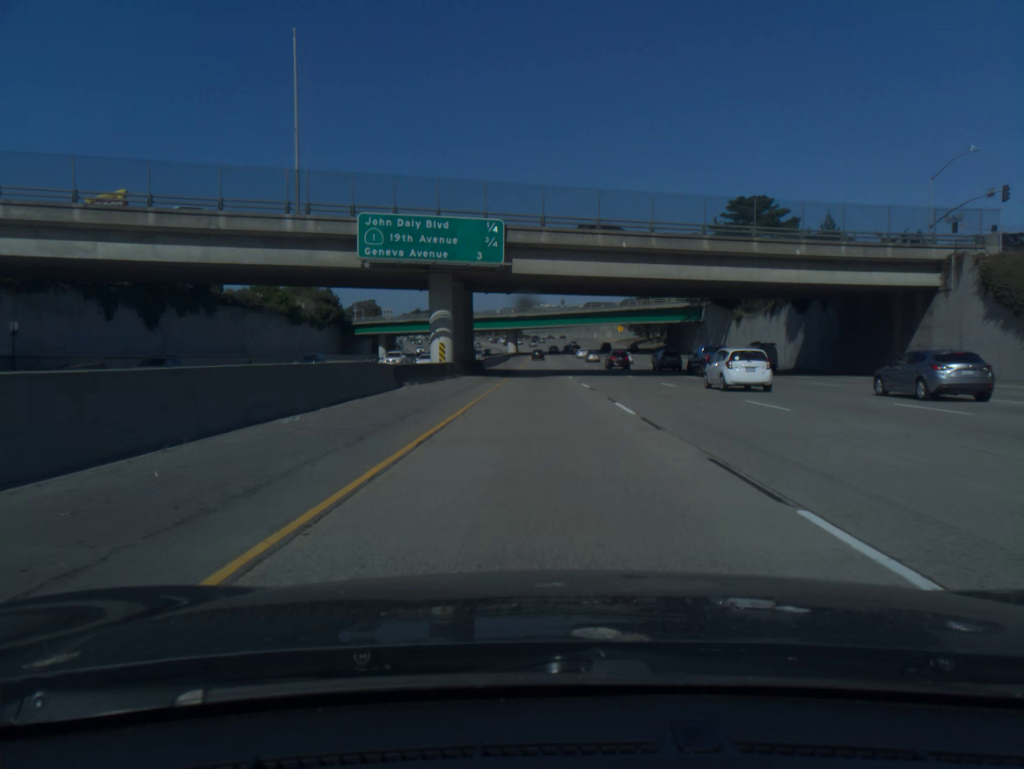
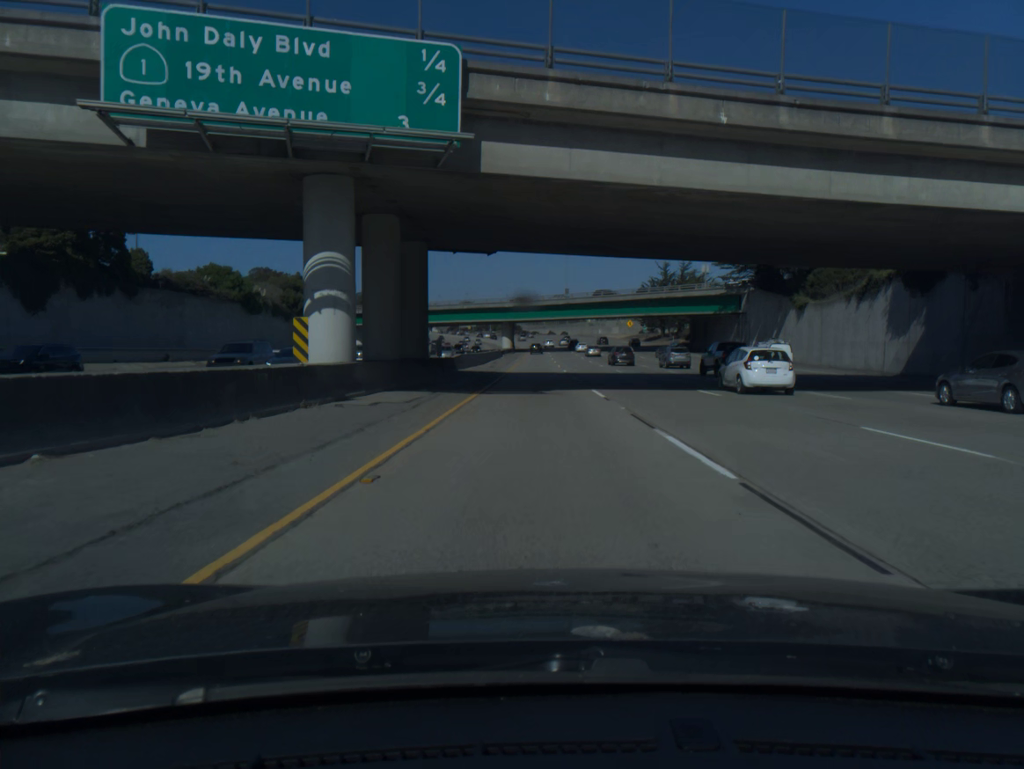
(0.0, +22.7) m; 0°
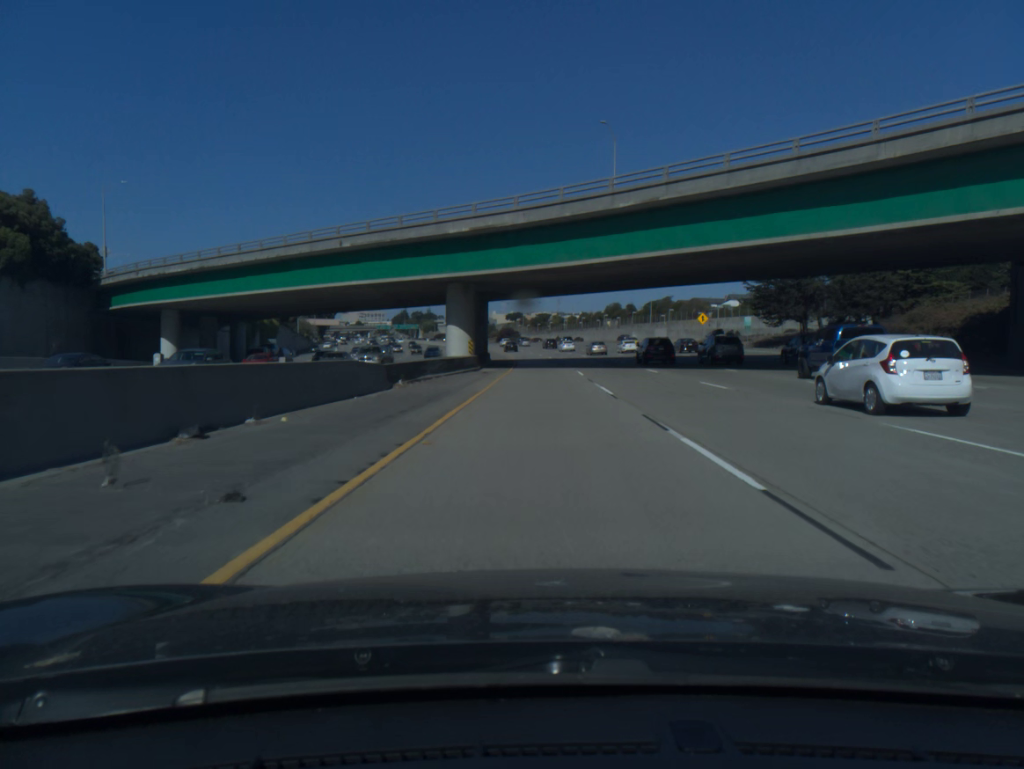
(-0.5, +85.7) m; 0°
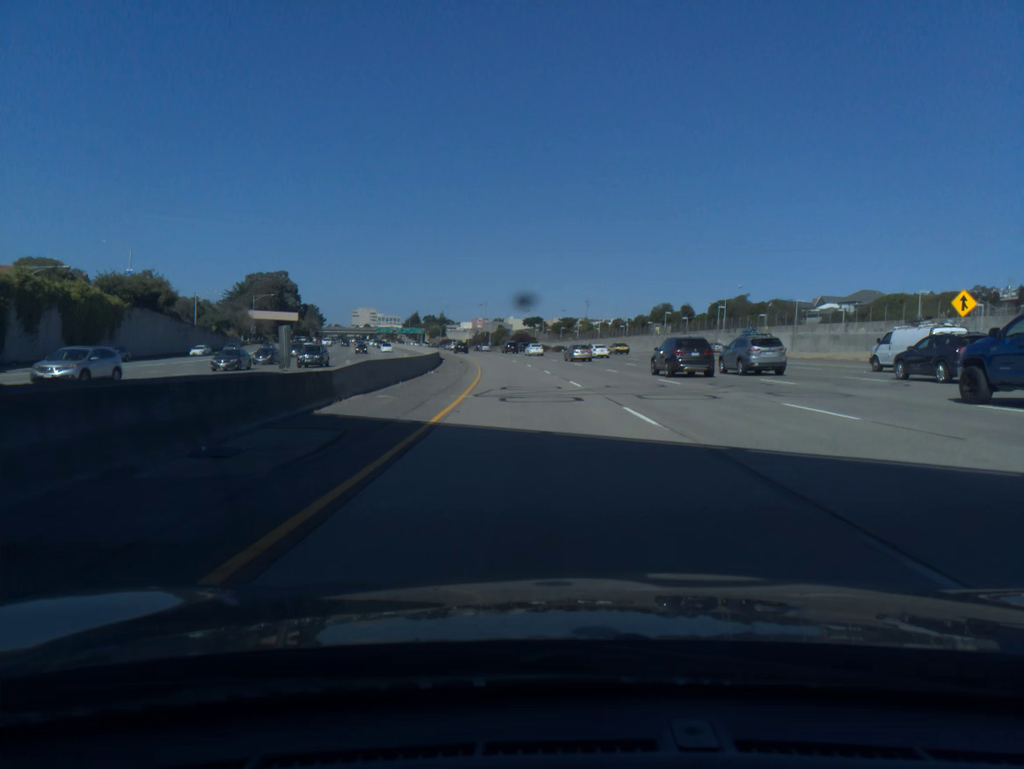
(-0.4, +66.1) m; -1°
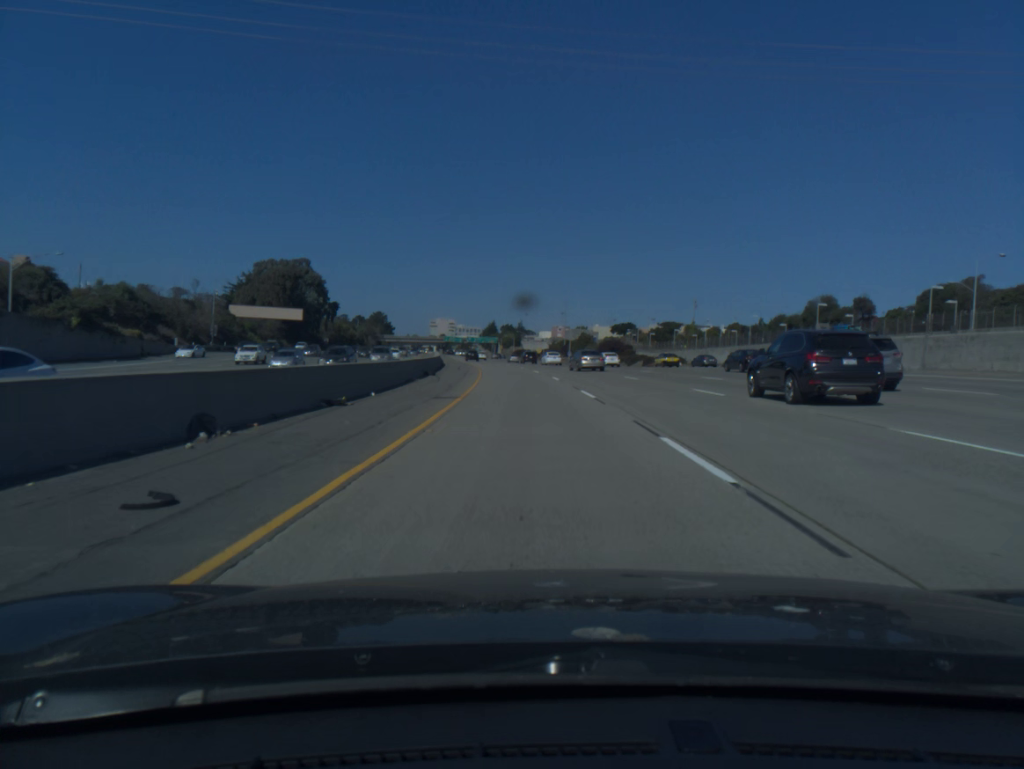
(-3.0, +62.2) m; -6°
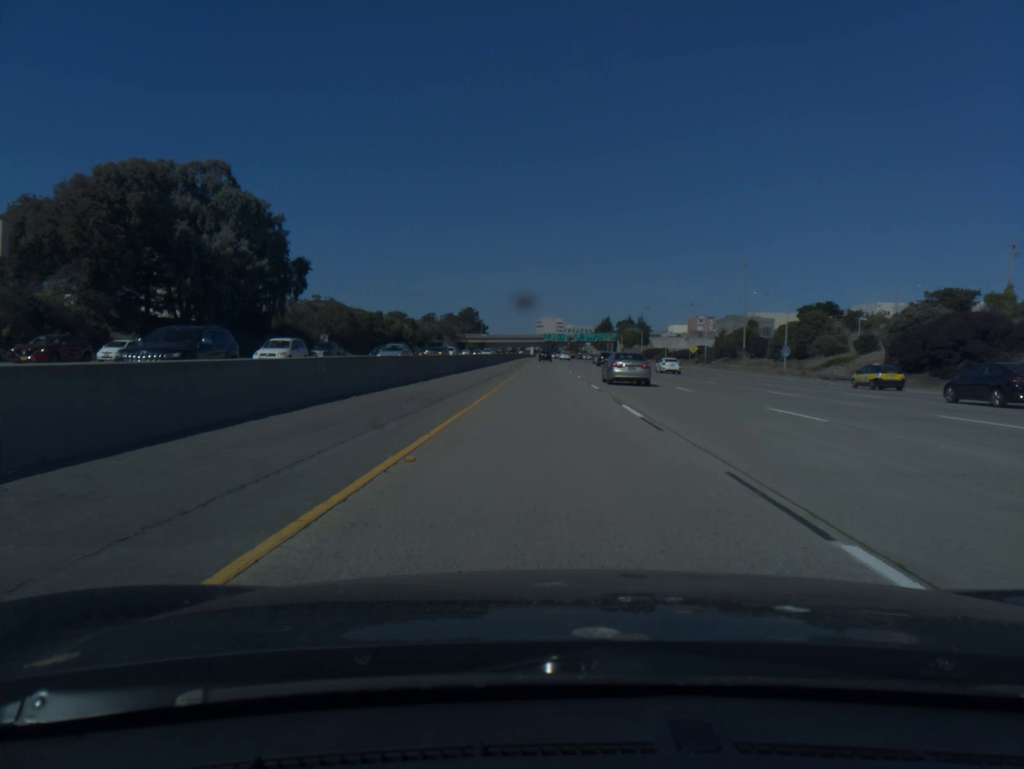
(-8.6, +104.9) m; -8°
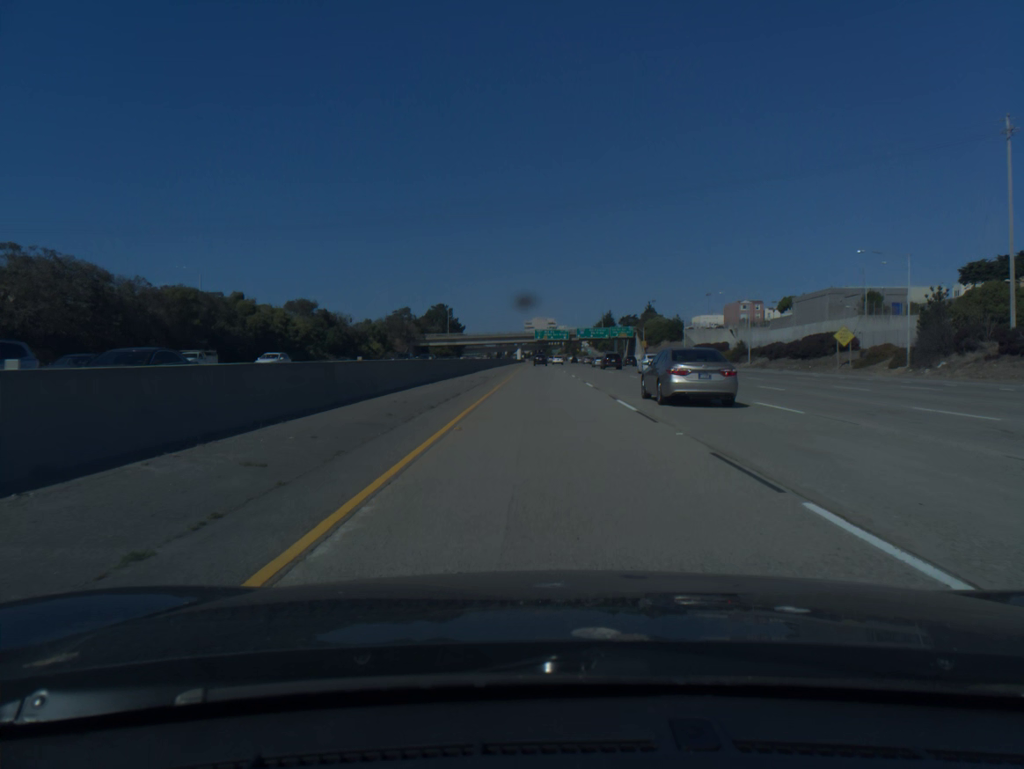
(+0.3, +83.7) m; +1°
